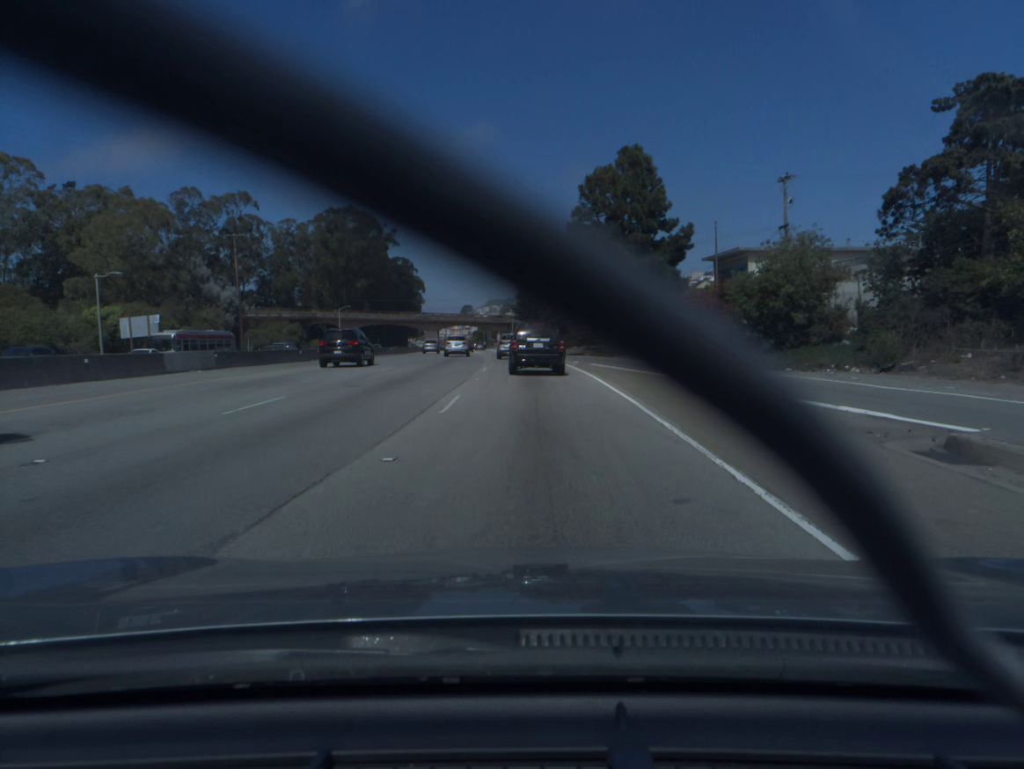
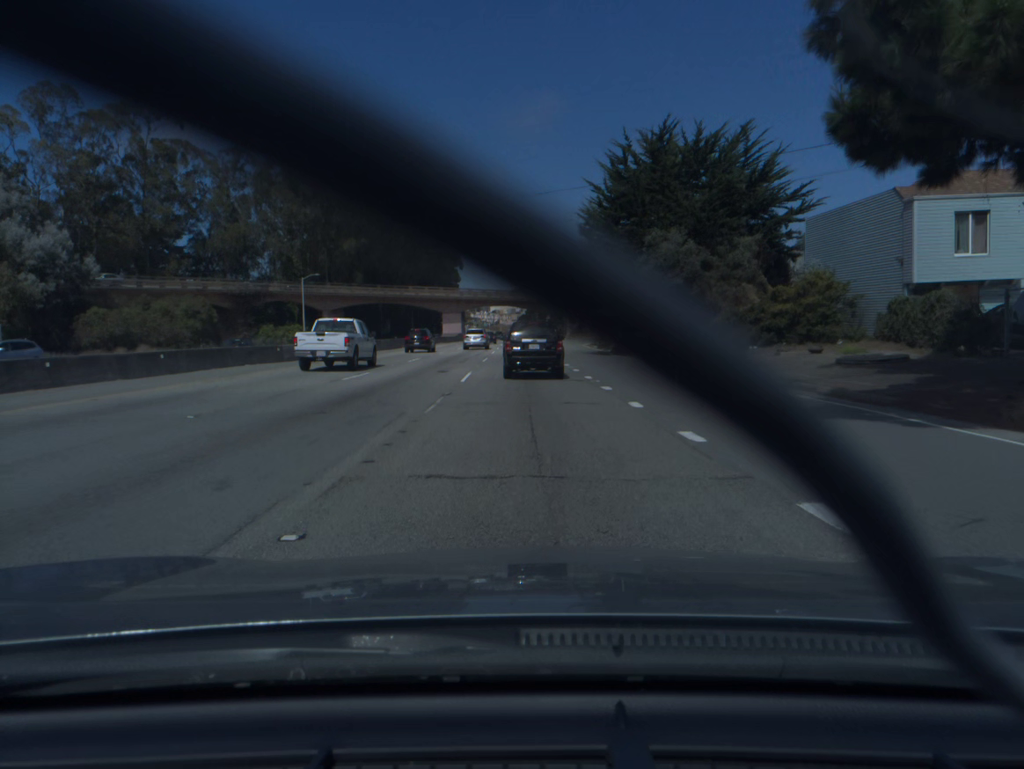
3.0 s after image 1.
(-1.8, +58.2) m; -4°
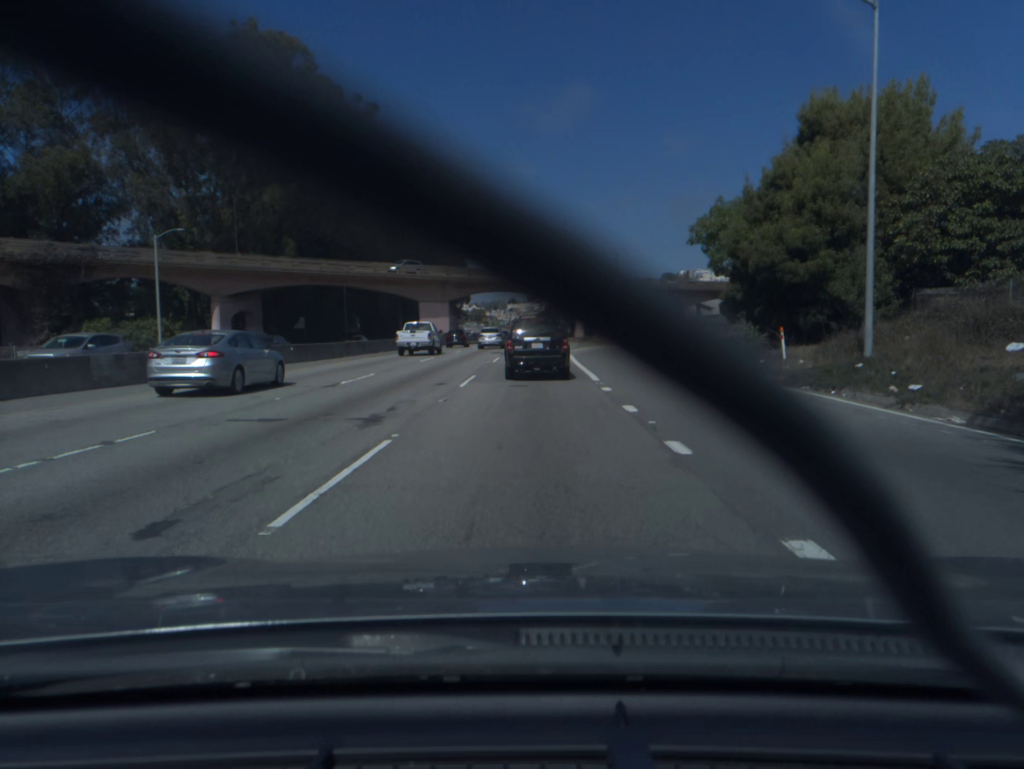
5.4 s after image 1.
(-0.7, +46.2) m; -1°
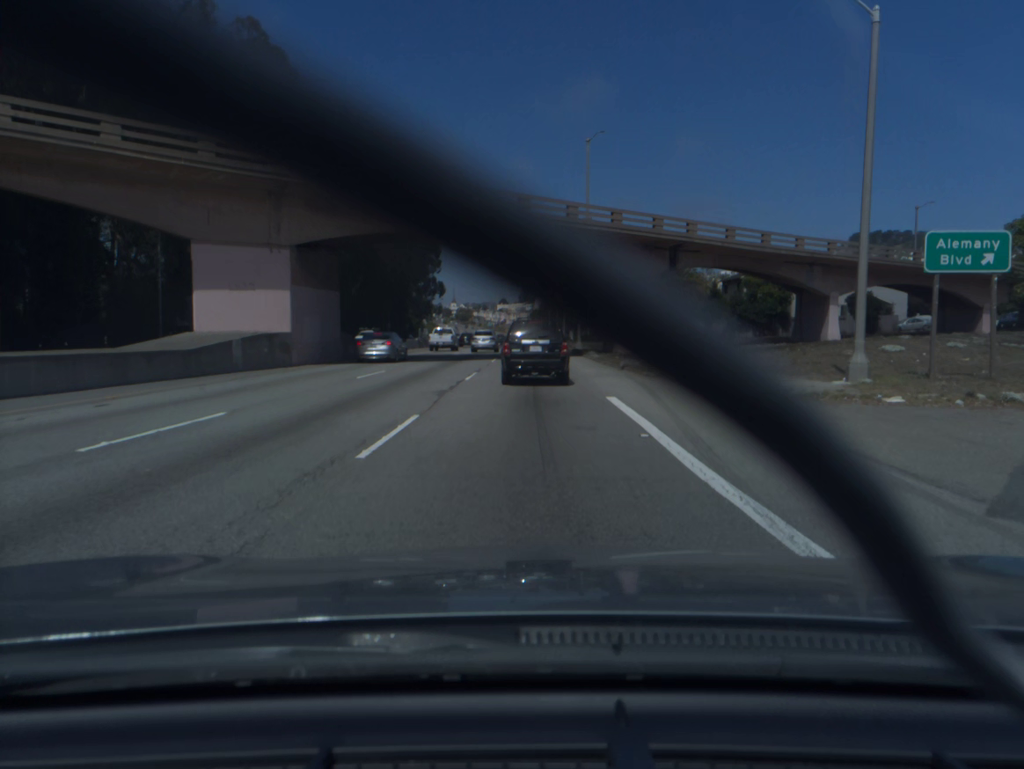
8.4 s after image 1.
(+0.2, +56.4) m; 0°
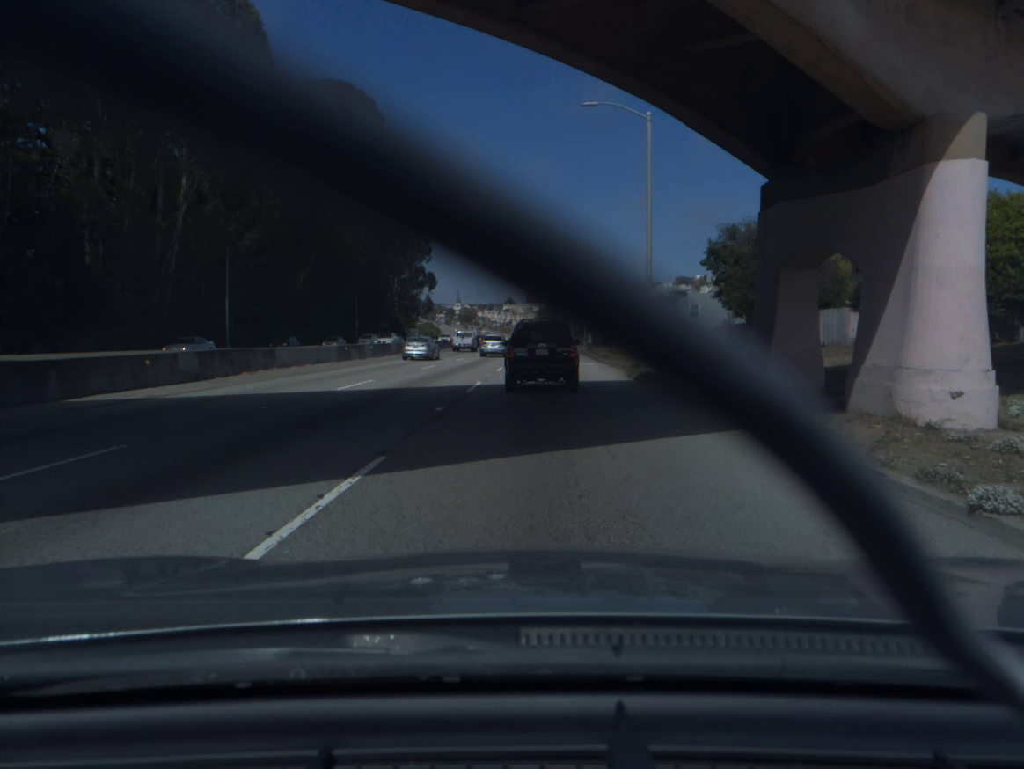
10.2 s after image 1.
(0.0, +33.4) m; -1°
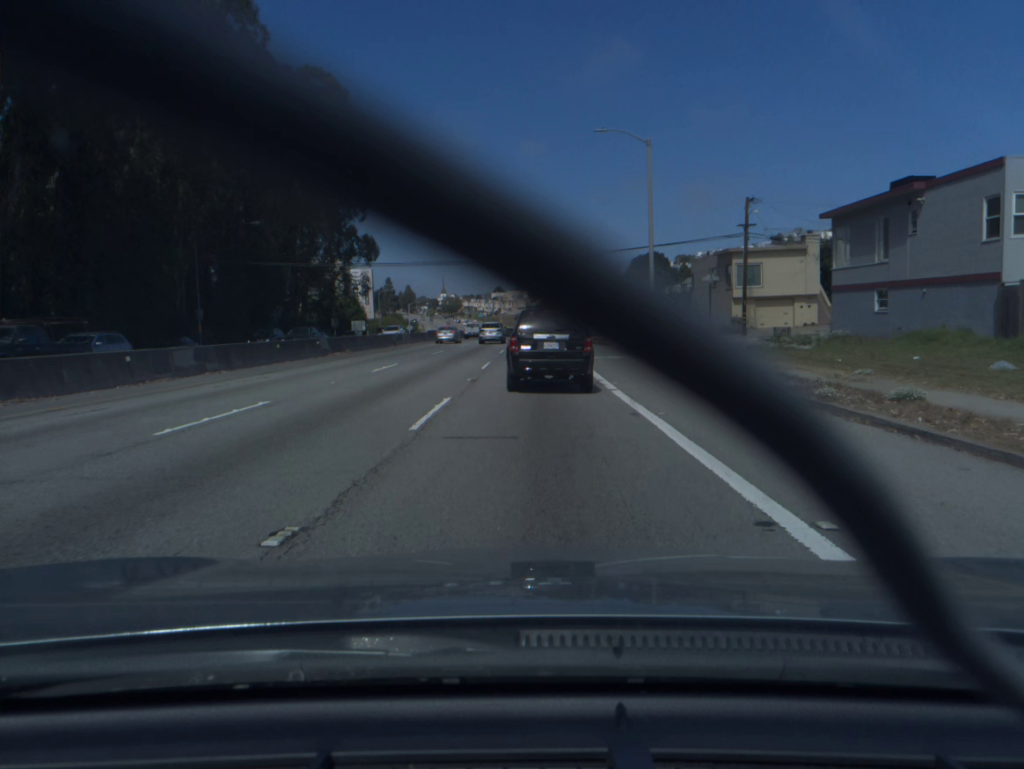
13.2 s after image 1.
(+0.5, +53.8) m; +1°
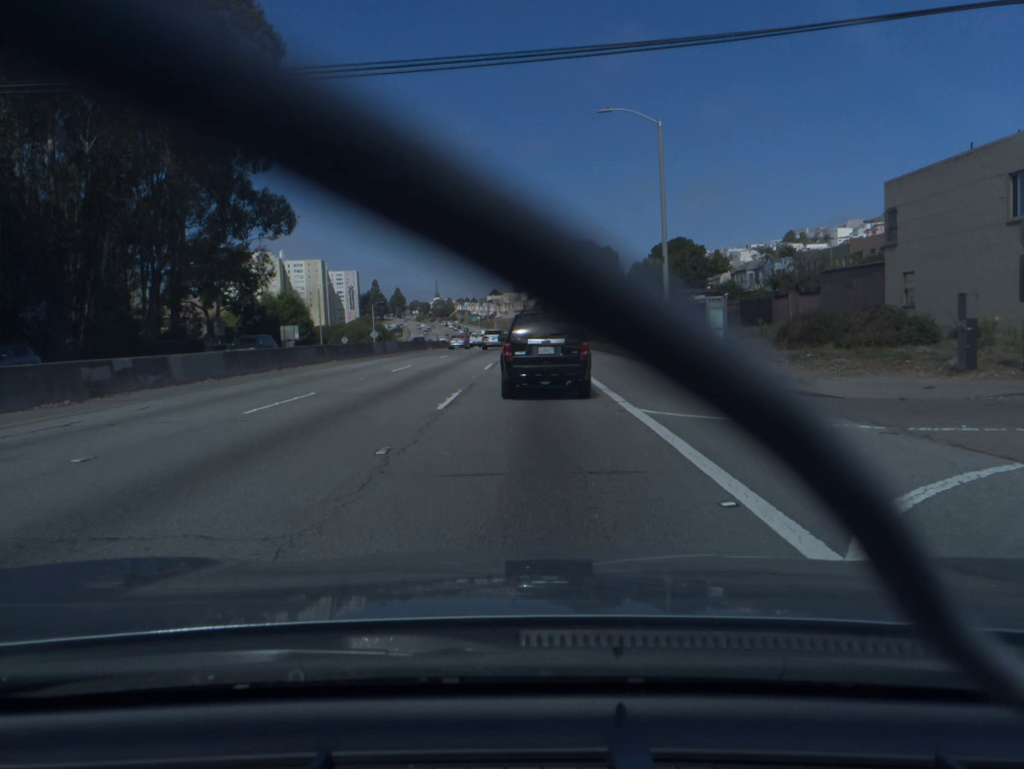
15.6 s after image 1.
(0.0, +40.6) m; 0°
